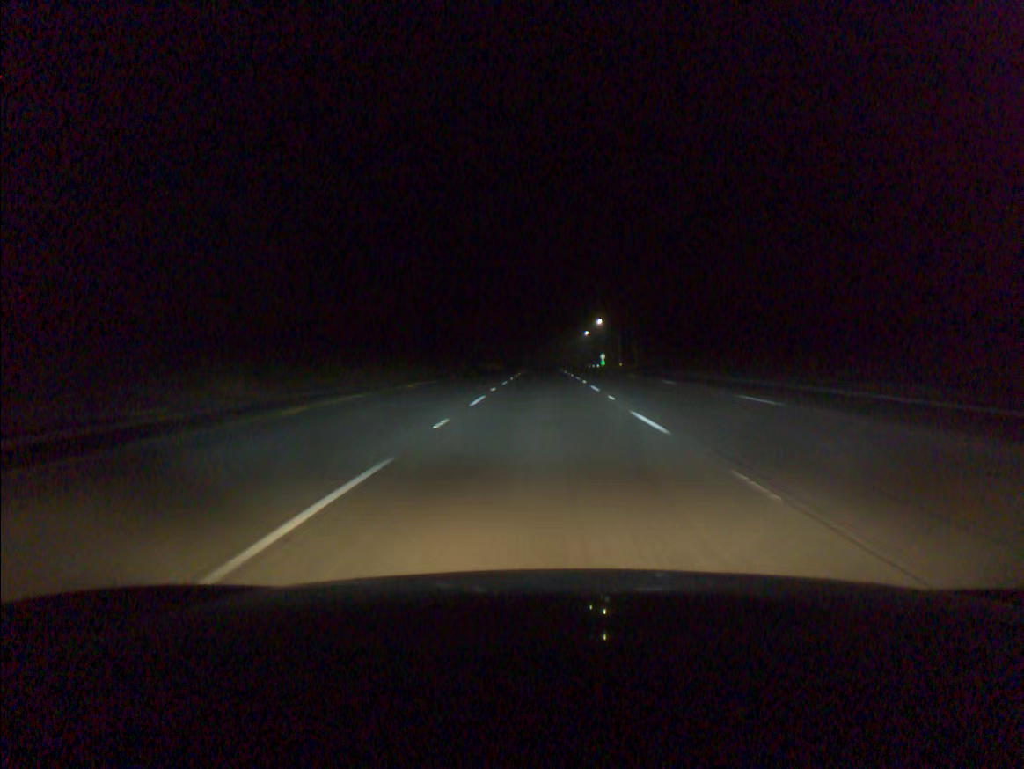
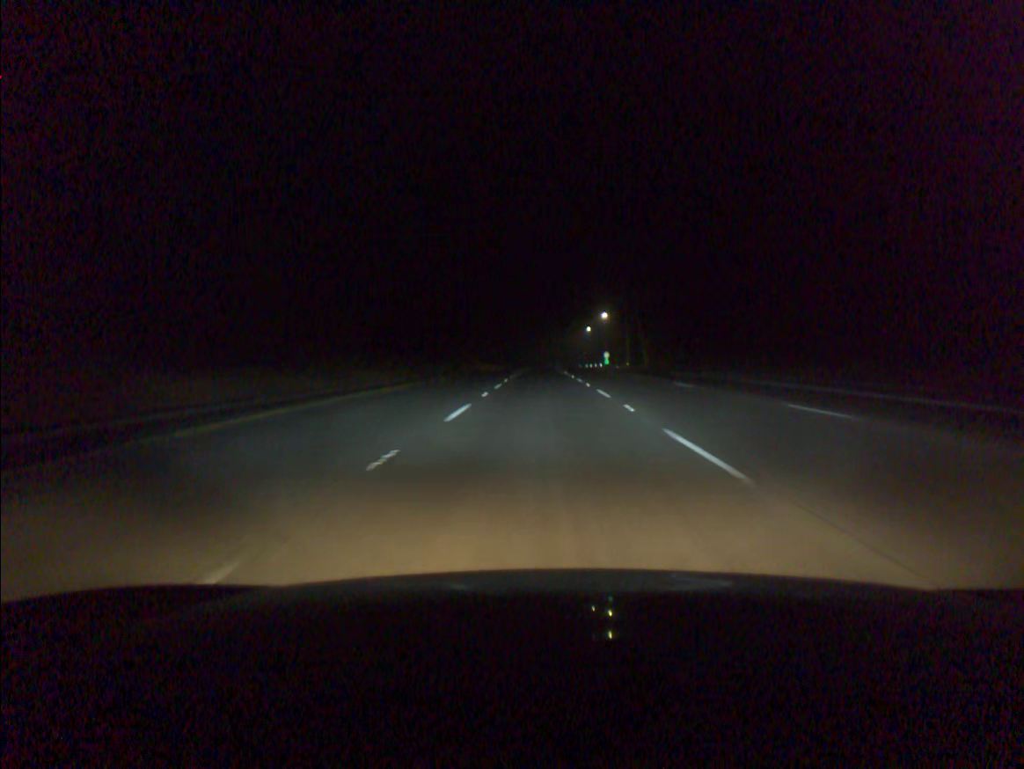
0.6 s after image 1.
(0.0, +19.1) m; 0°
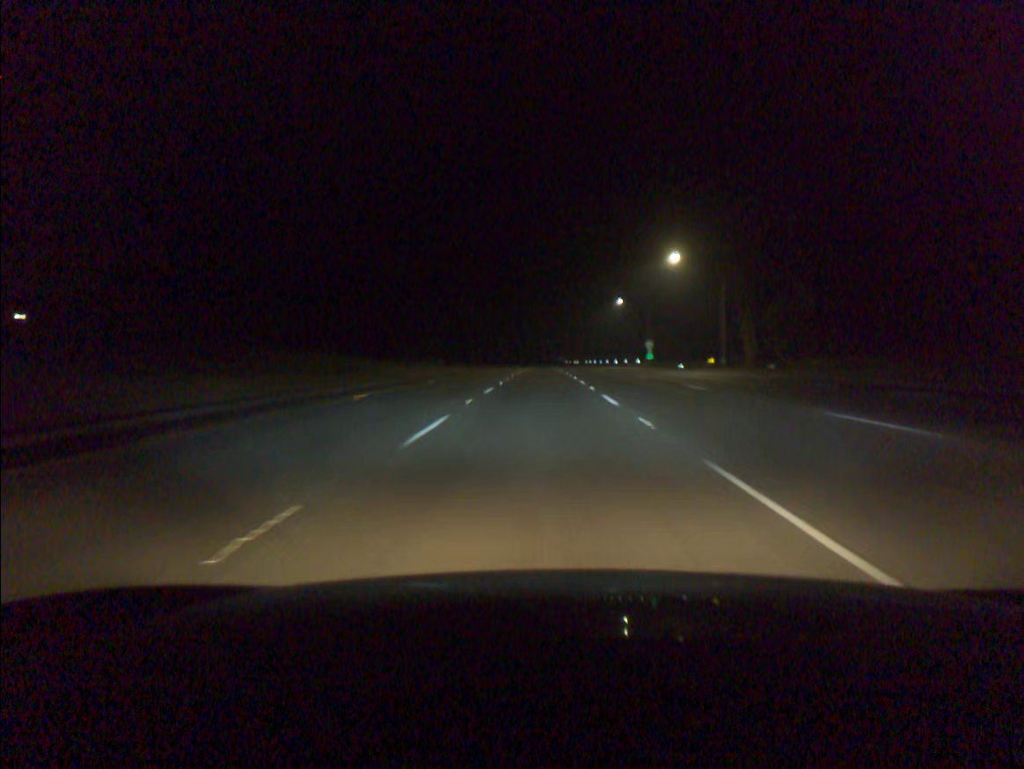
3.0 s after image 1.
(0.0, +76.8) m; 0°
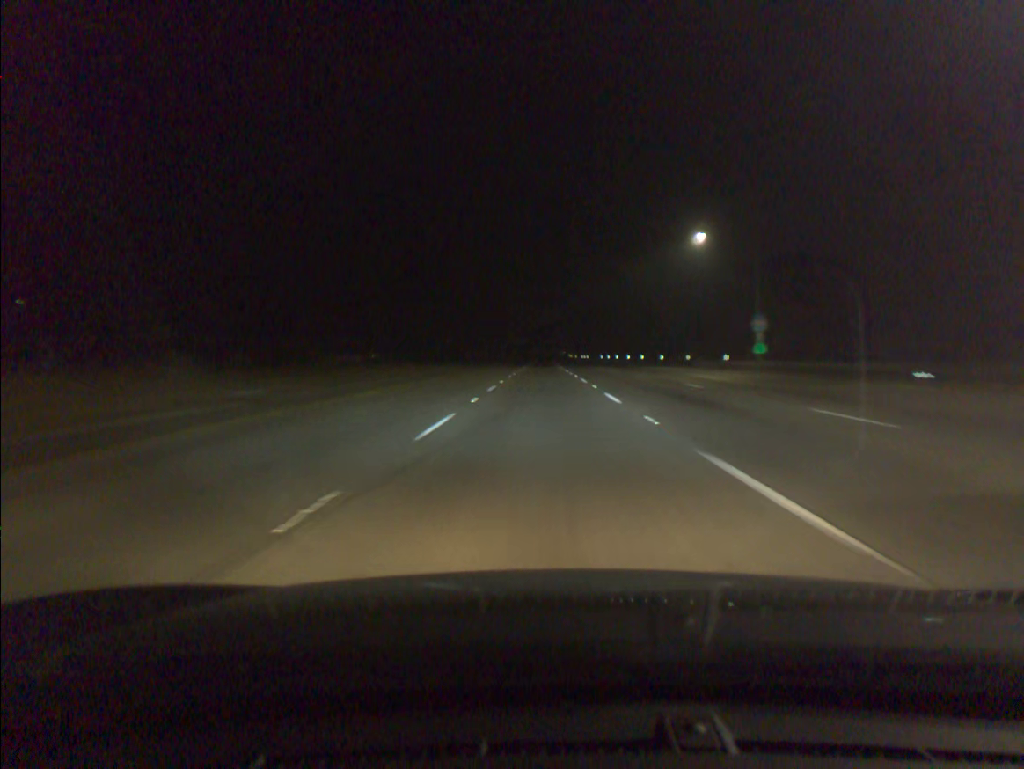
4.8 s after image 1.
(-0.1, +57.7) m; 0°
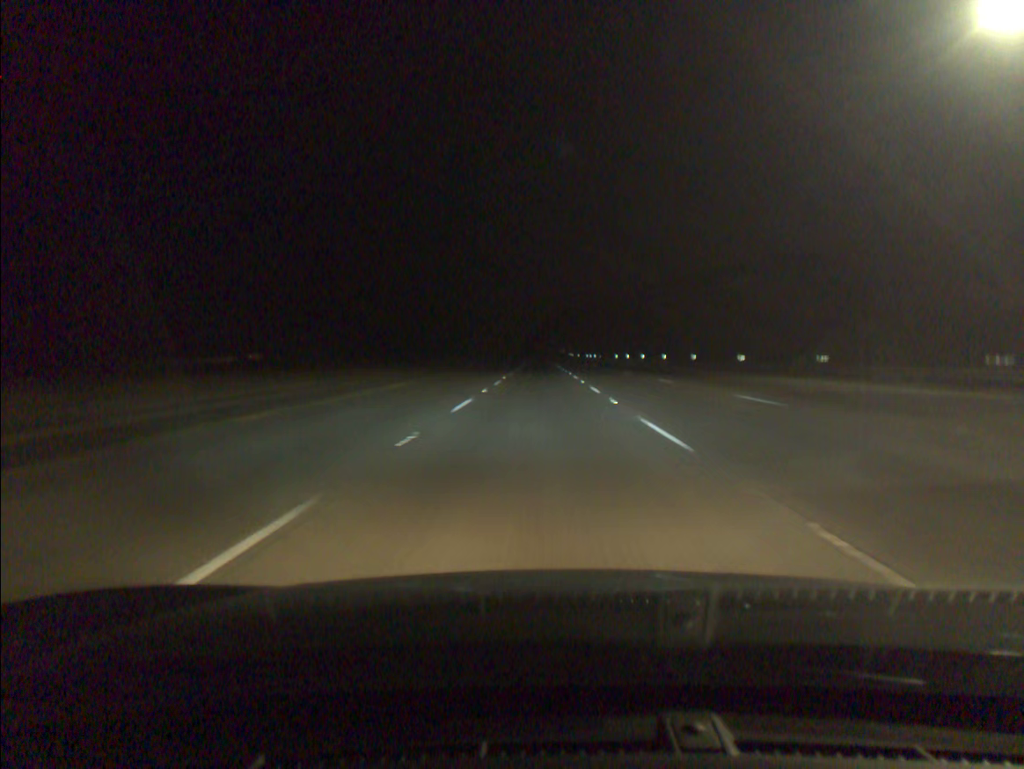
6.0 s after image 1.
(+0.1, +38.5) m; 0°
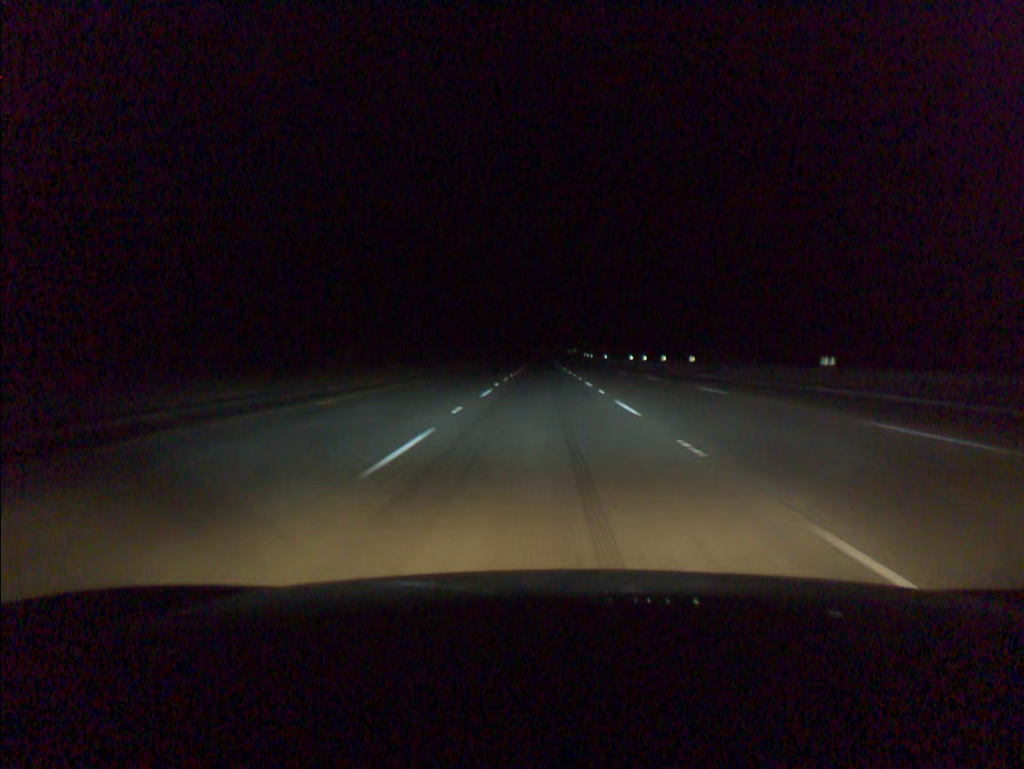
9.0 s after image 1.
(-0.1, +96.5) m; 0°
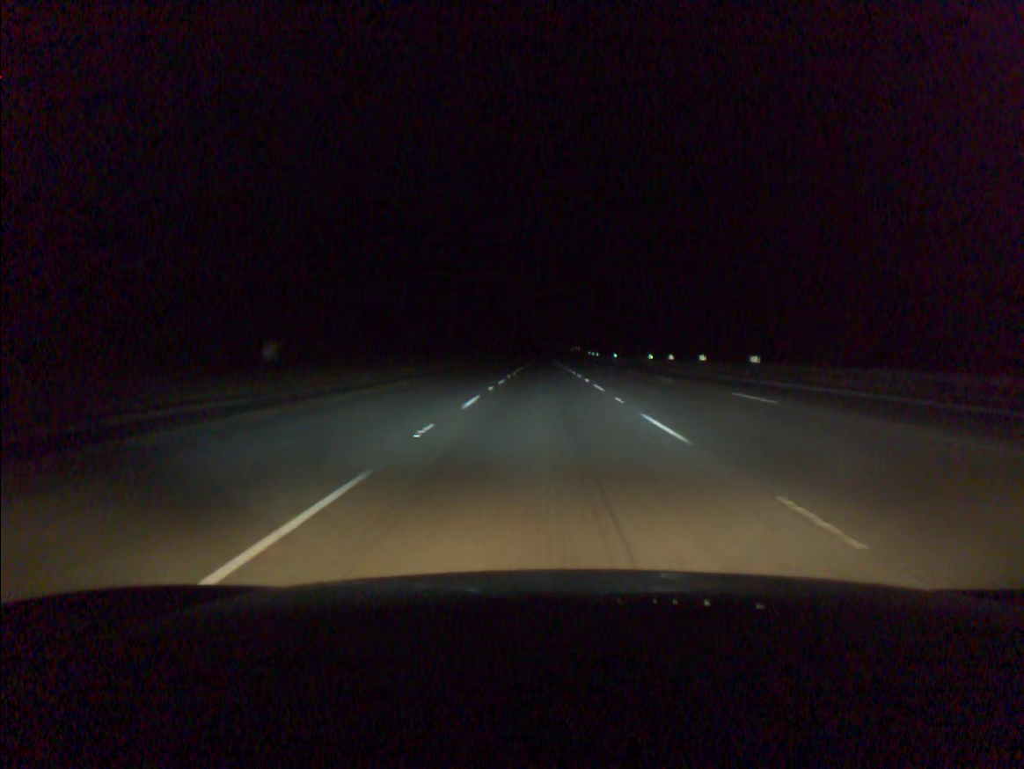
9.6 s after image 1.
(0.0, +19.3) m; 0°
